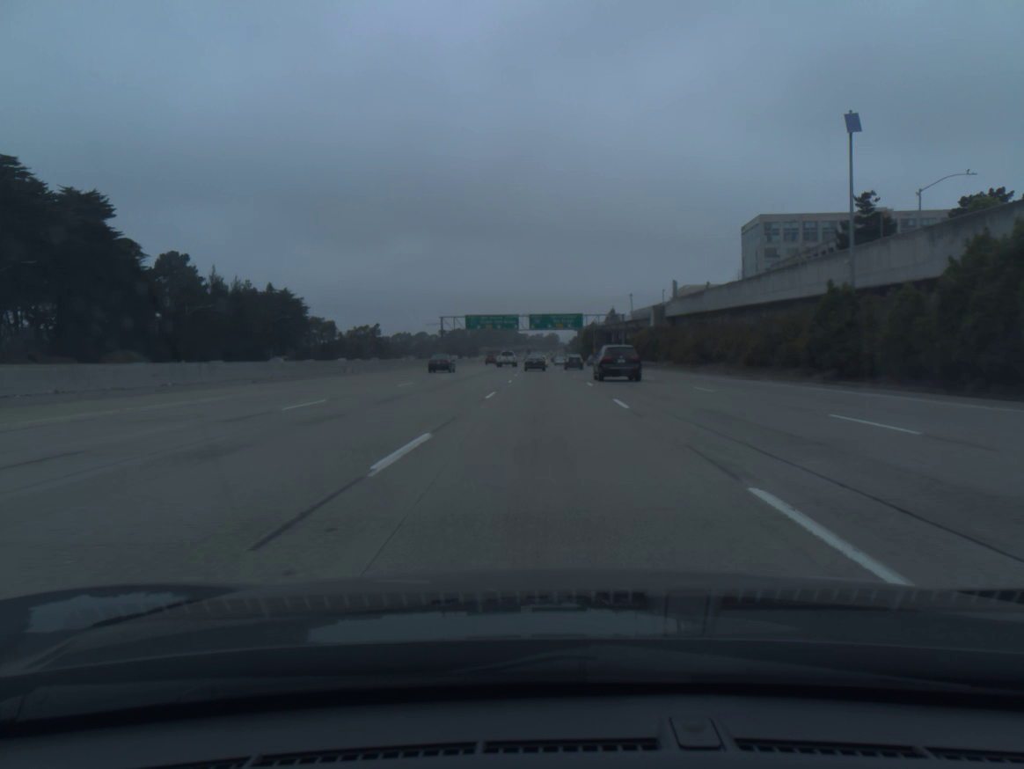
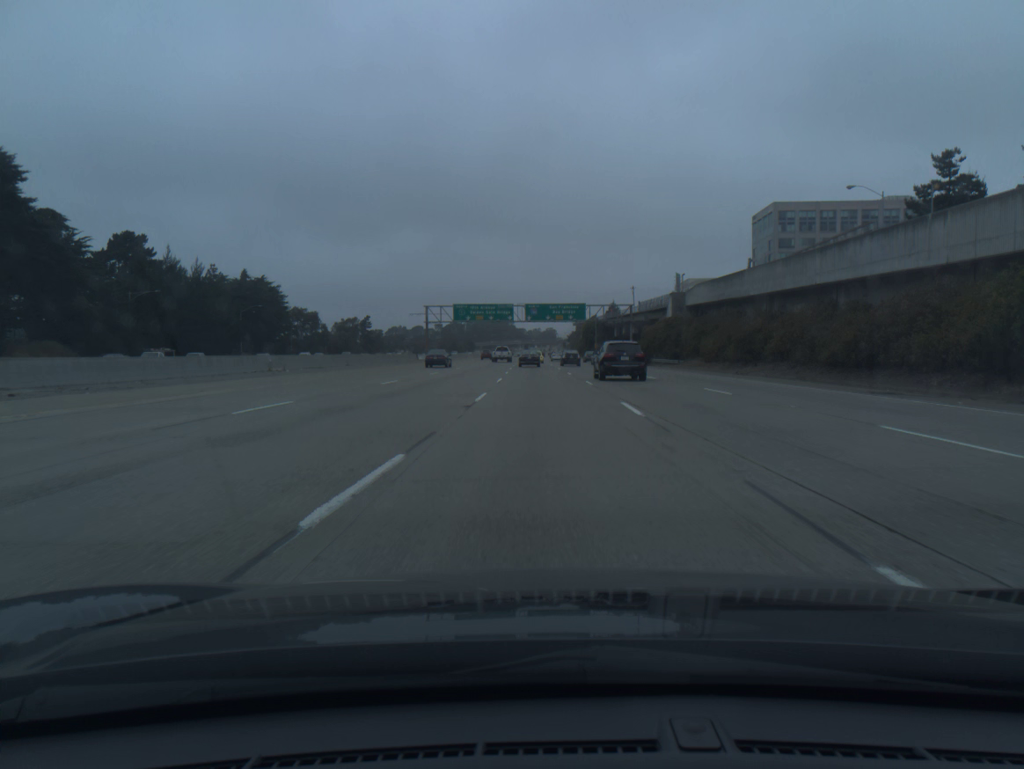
(0.0, +17.1) m; 0°
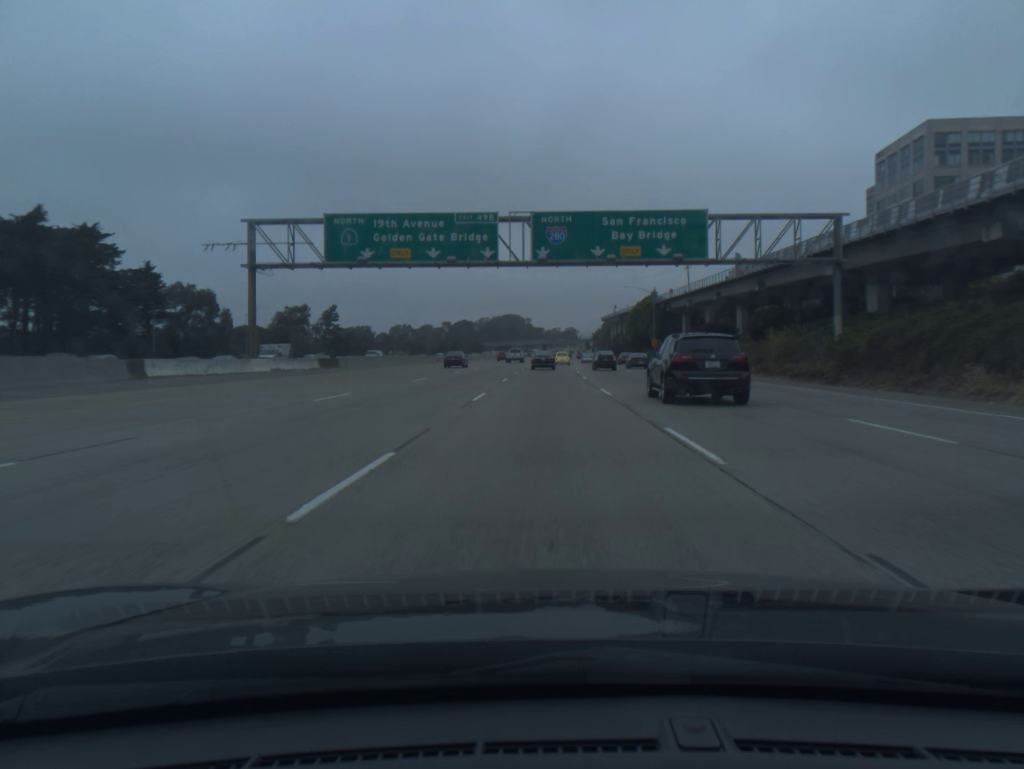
(-1.0, +83.5) m; -1°
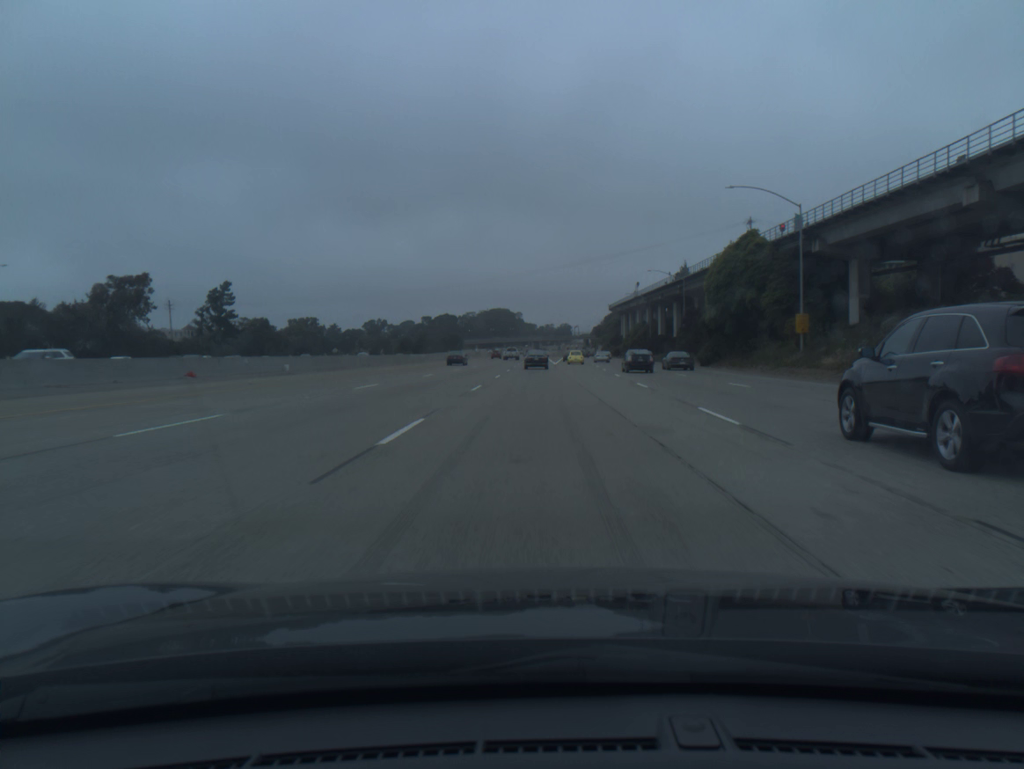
(+0.5, +81.4) m; +1°
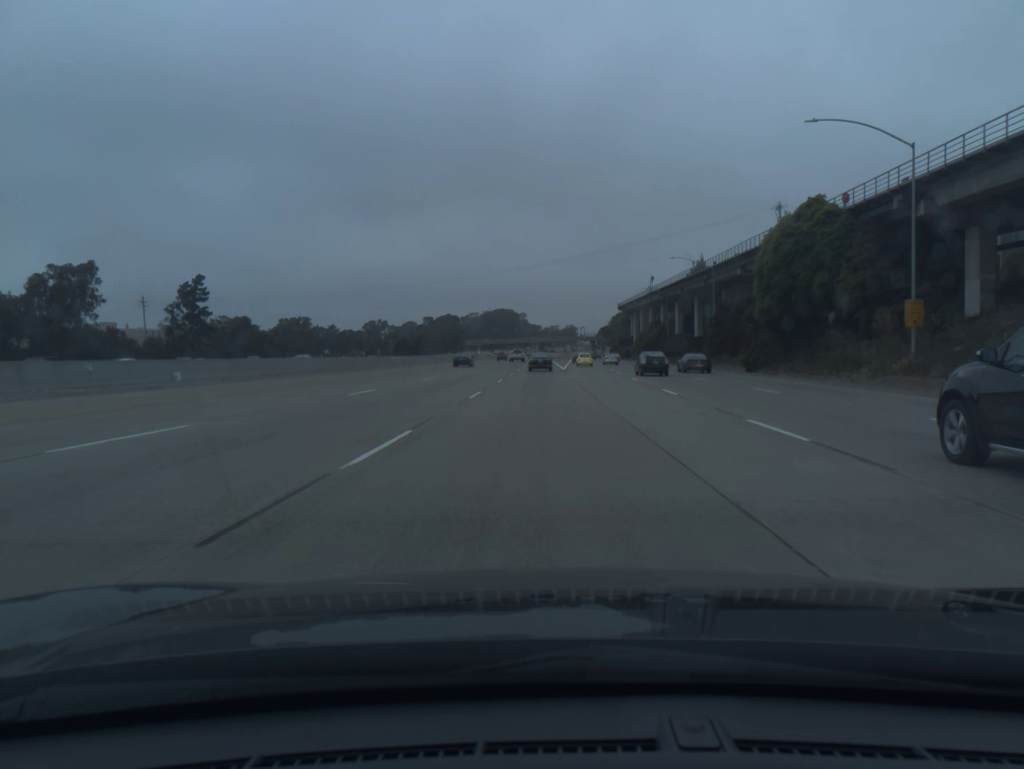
(0.0, +16.1) m; 0°
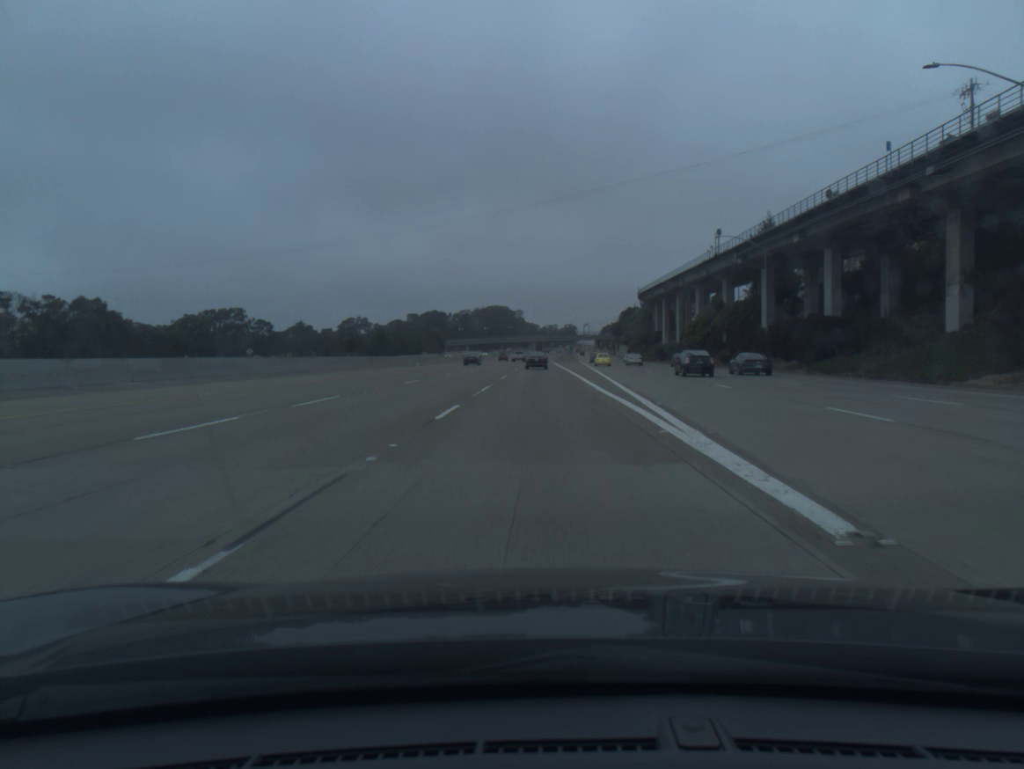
(-0.2, +64.8) m; 0°
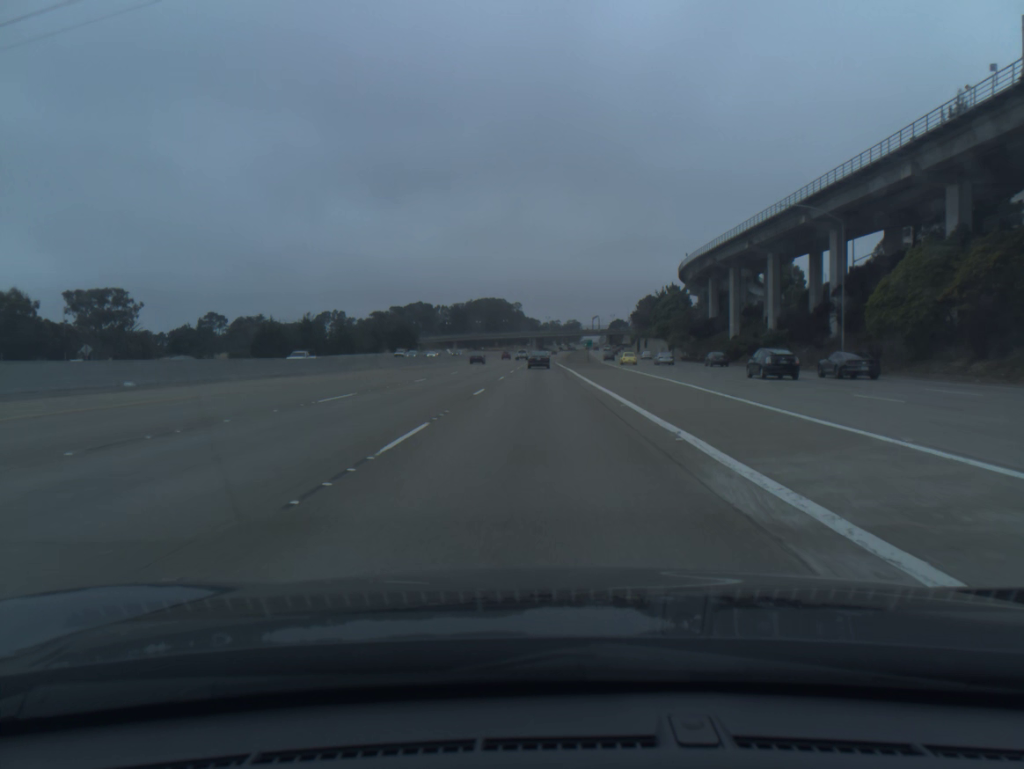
(0.0, +66.3) m; 0°
